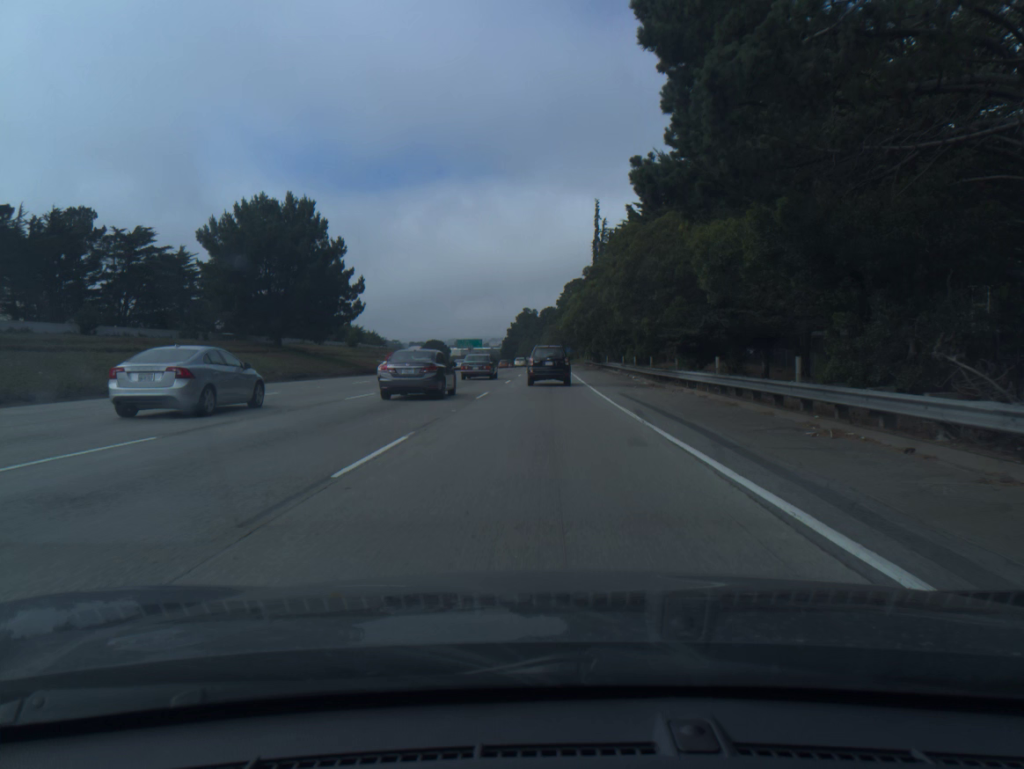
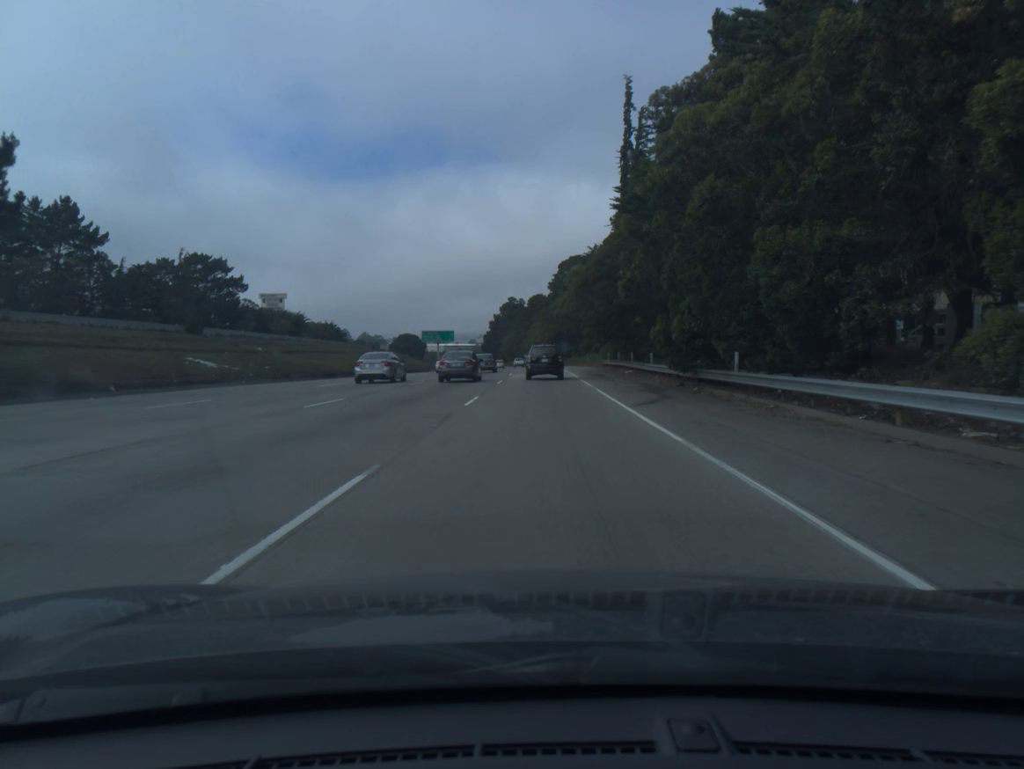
(-0.5, +47.9) m; 0°
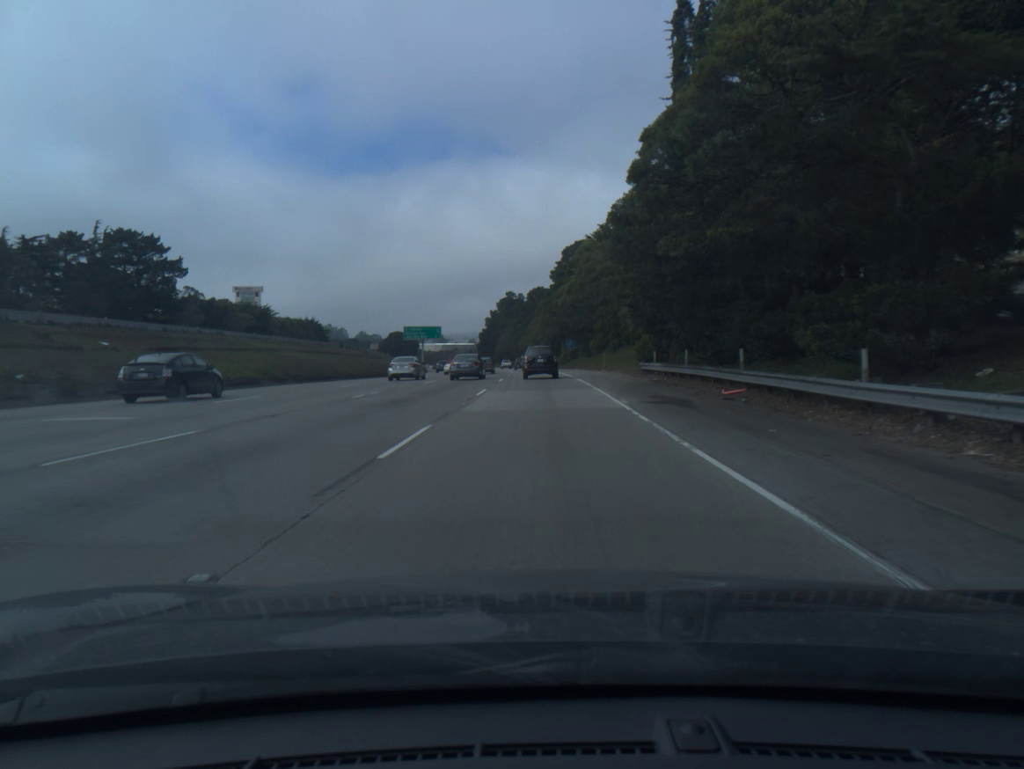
(0.0, +24.1) m; 0°
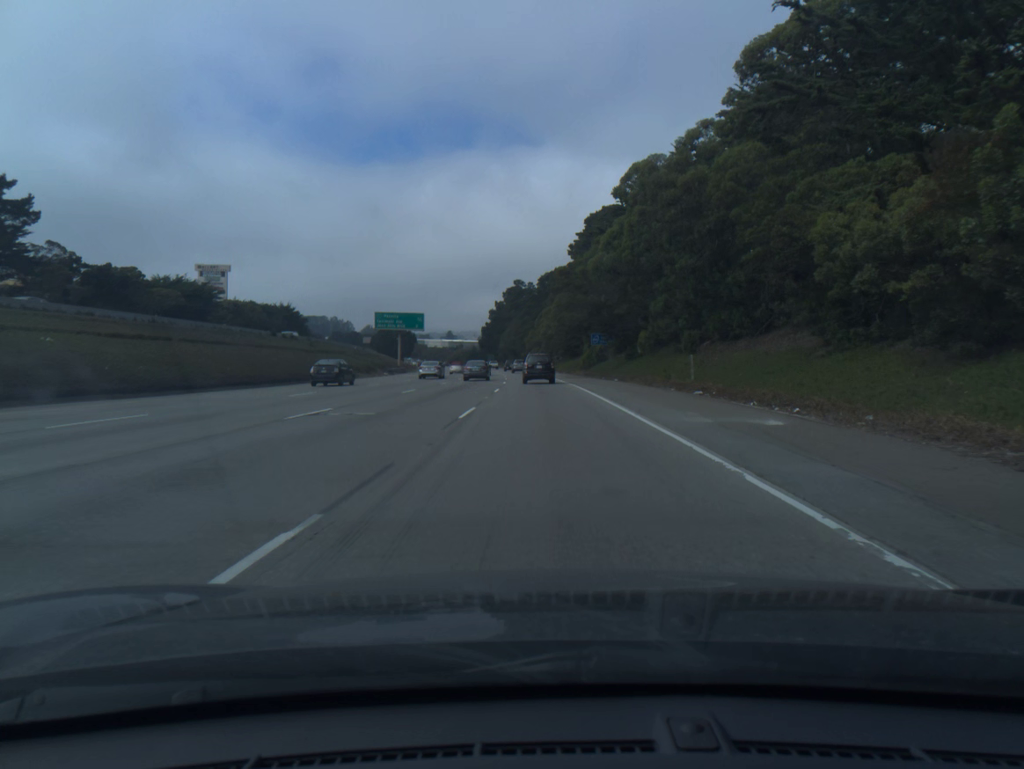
(-0.3, +36.4) m; -1°
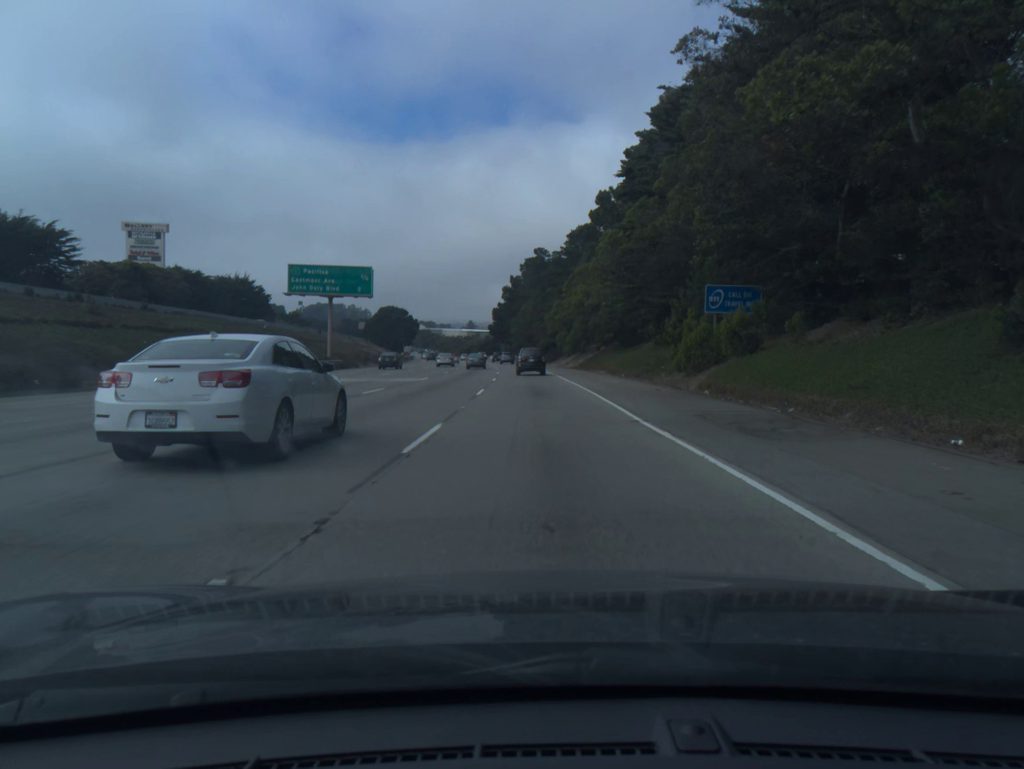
(-0.6, +50.2) m; -2°
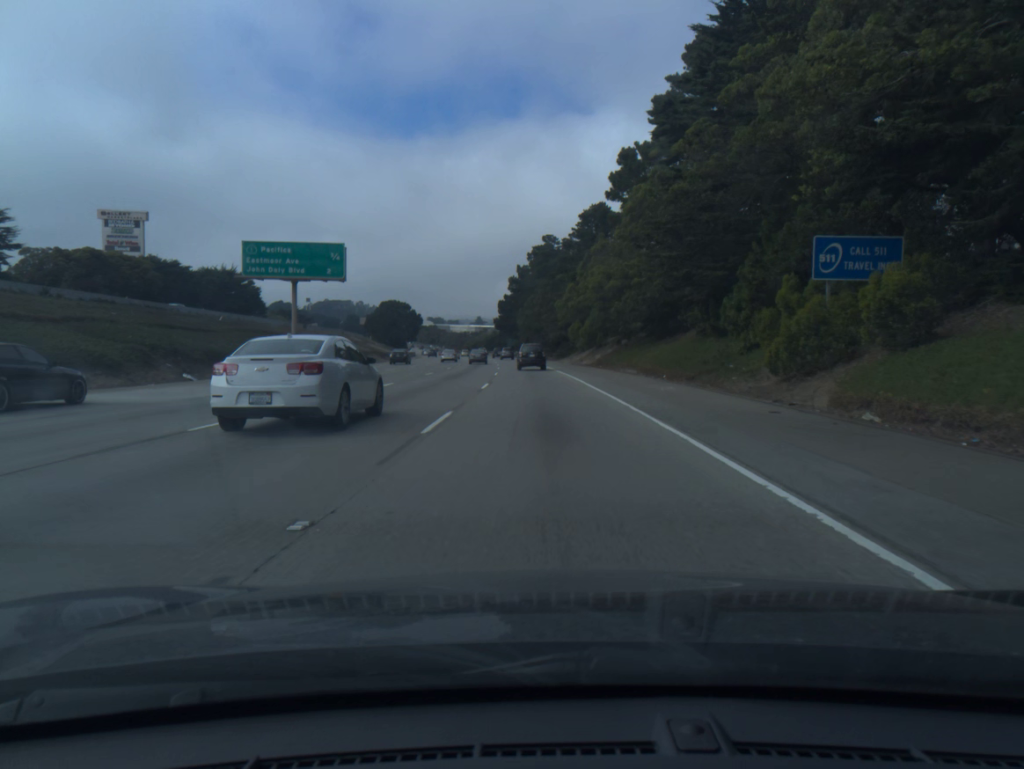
(-0.1, +12.9) m; 0°
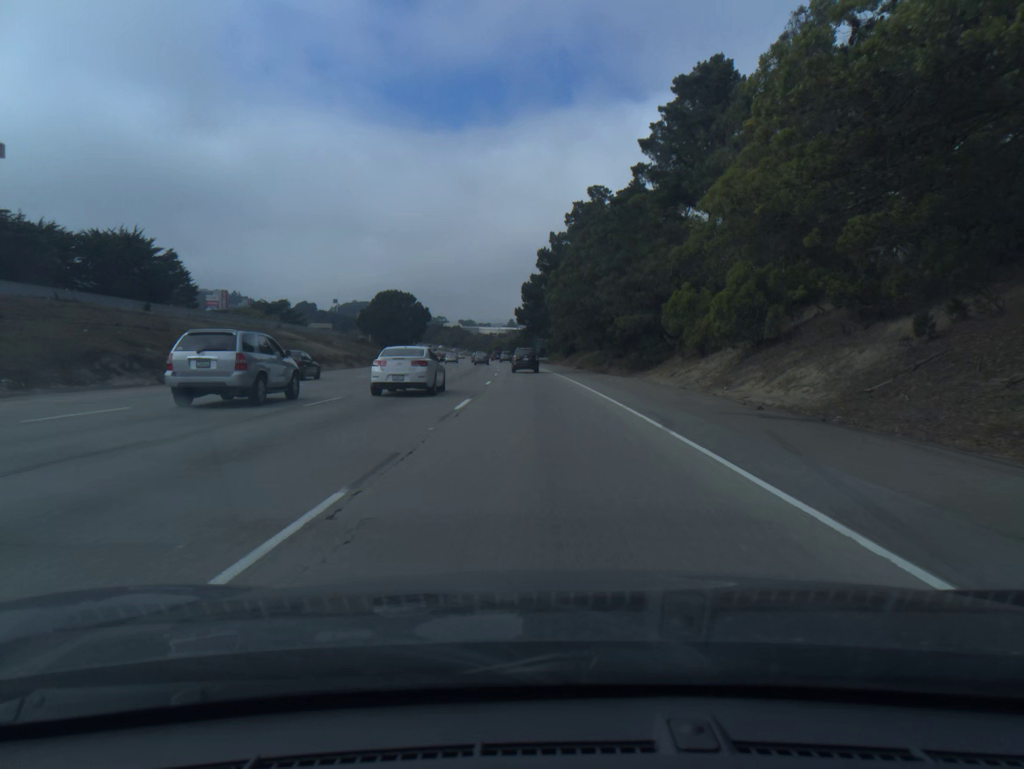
(-1.1, +52.4) m; -2°
